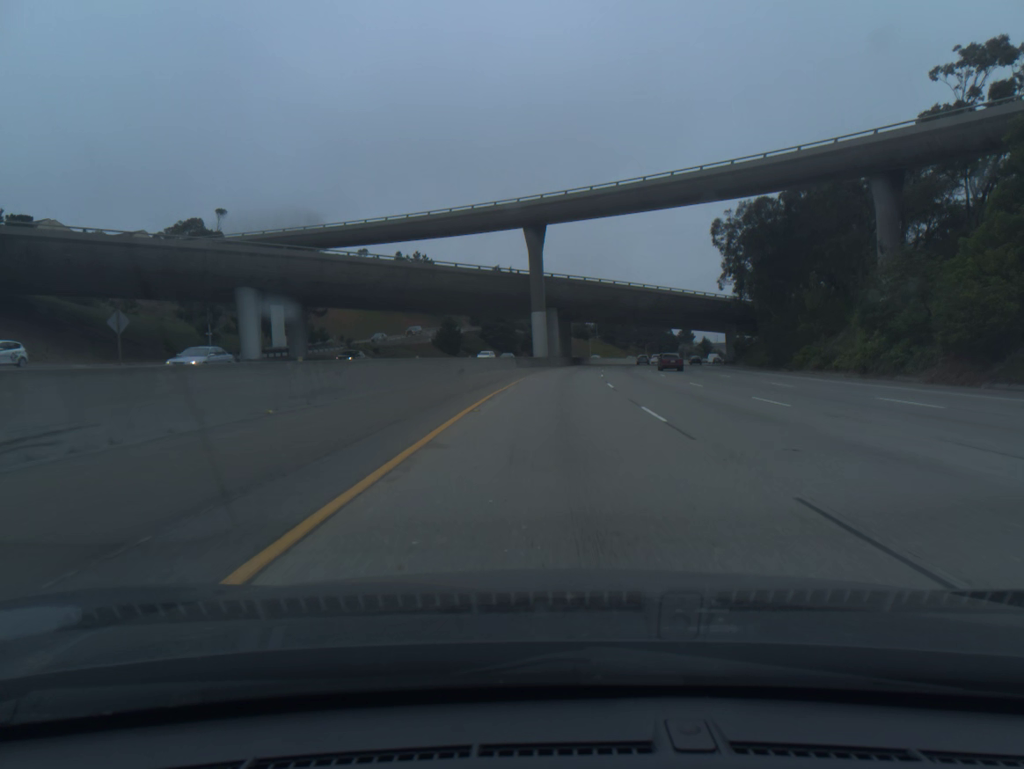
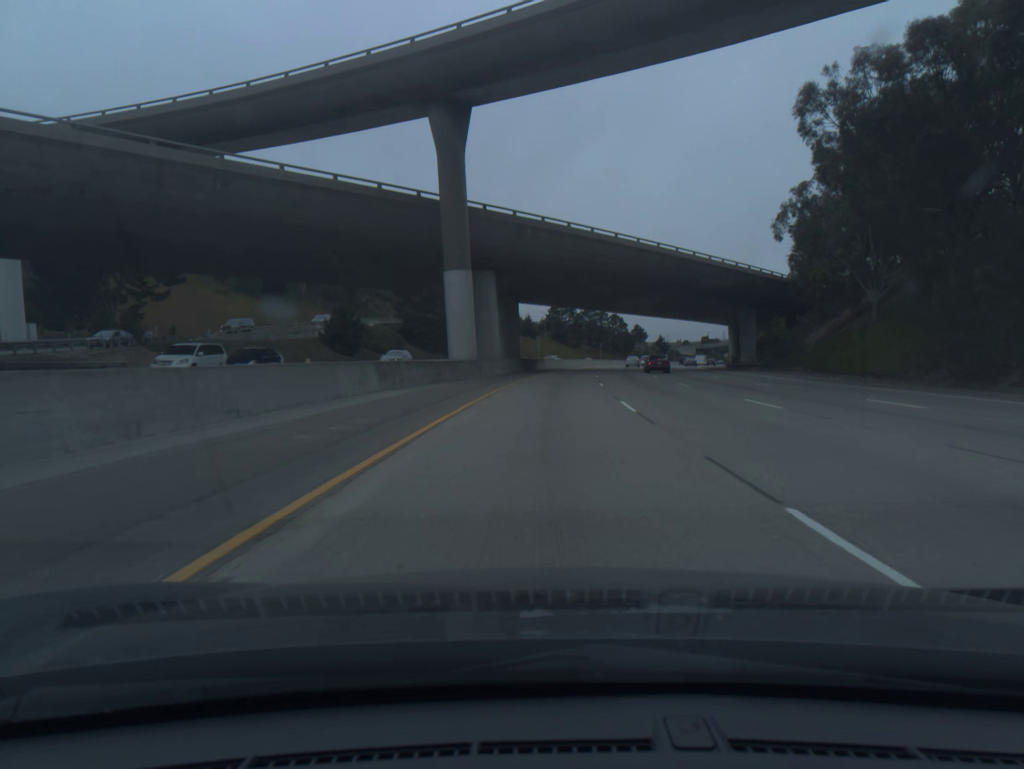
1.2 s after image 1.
(+1.5, +41.2) m; +4°
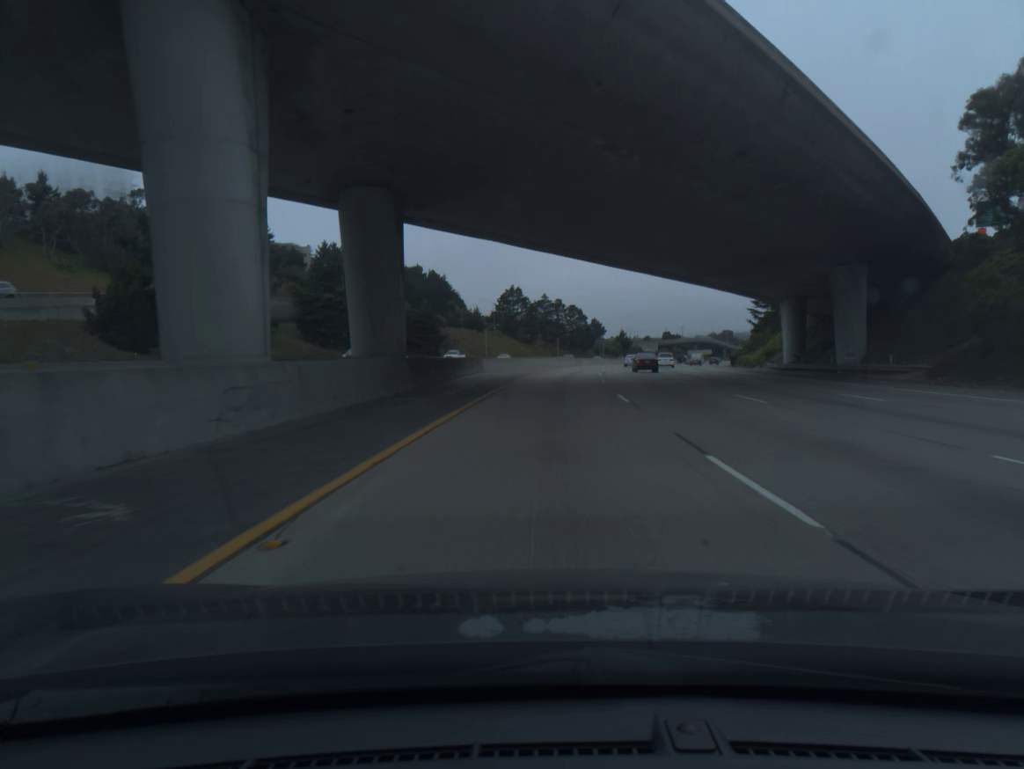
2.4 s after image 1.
(+1.2, +41.2) m; +3°
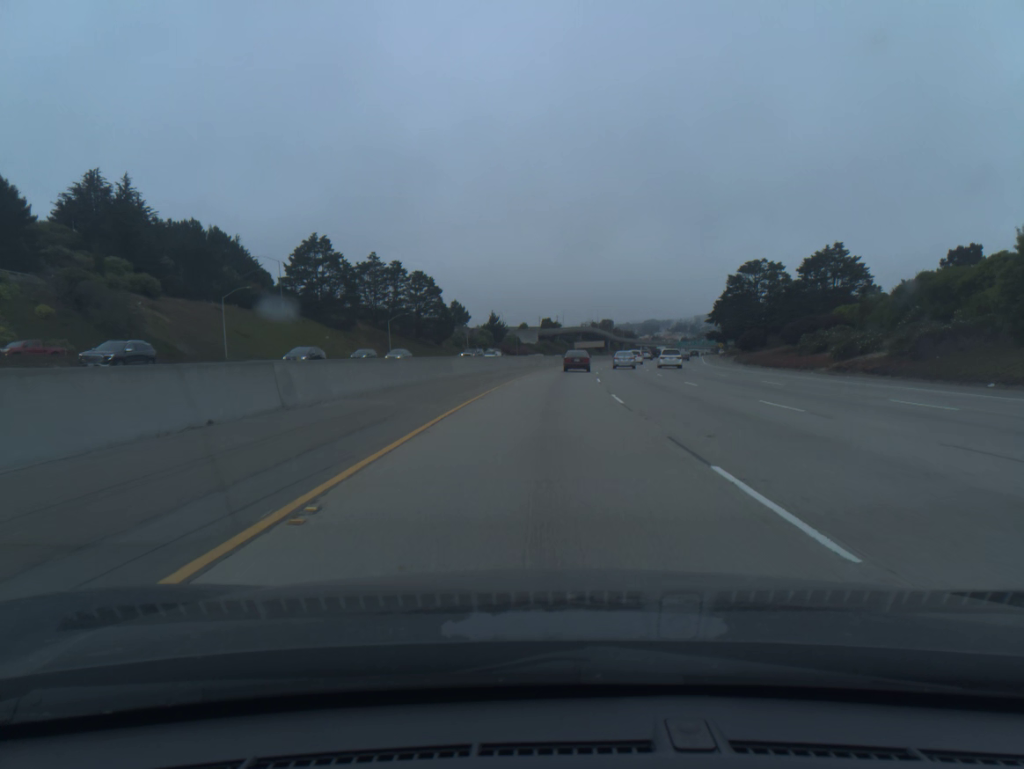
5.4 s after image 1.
(+8.8, +102.7) m; +10°
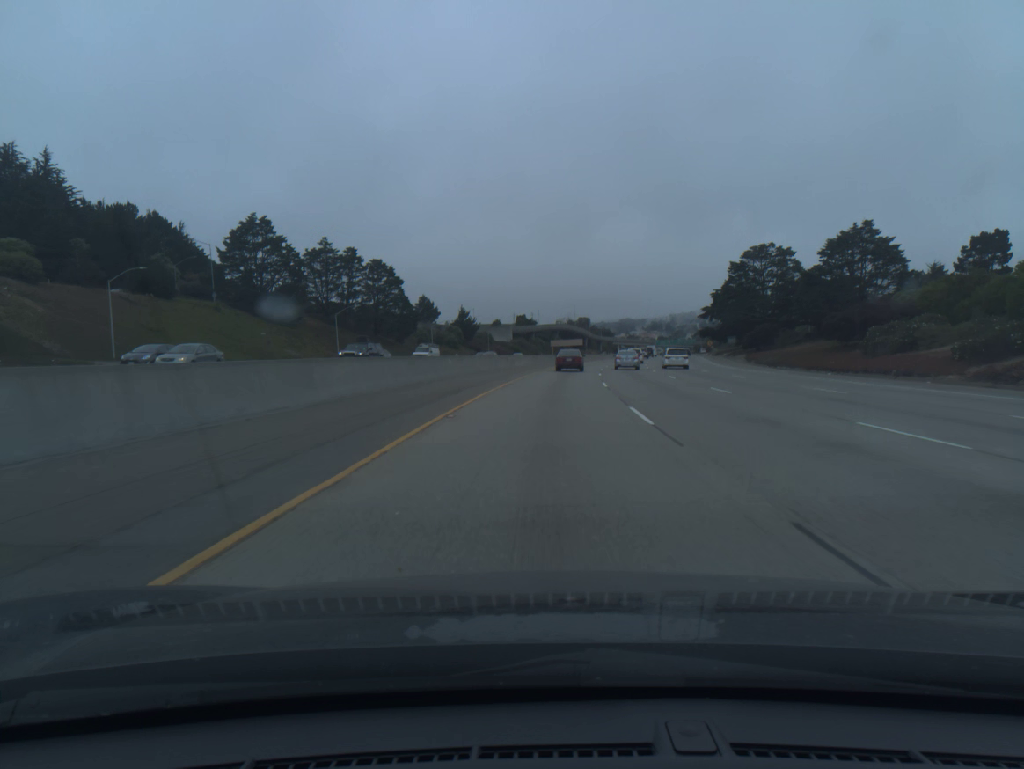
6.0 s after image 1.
(+0.3, +20.6) m; +2°
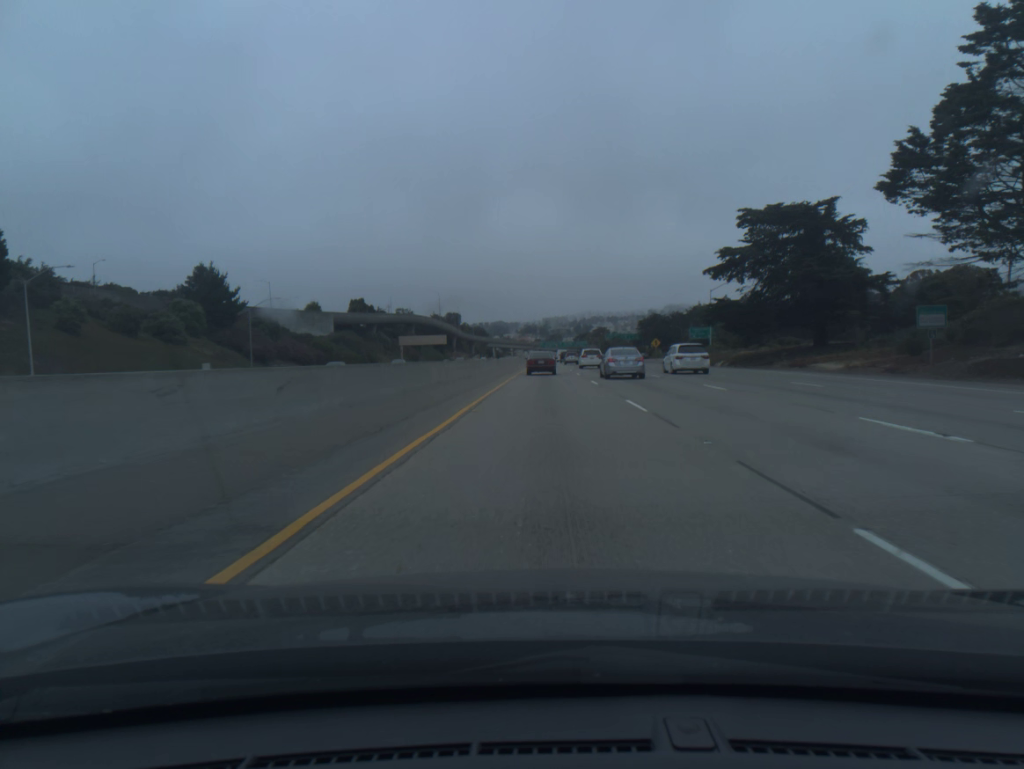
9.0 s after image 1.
(+8.1, +99.7) m; +9°
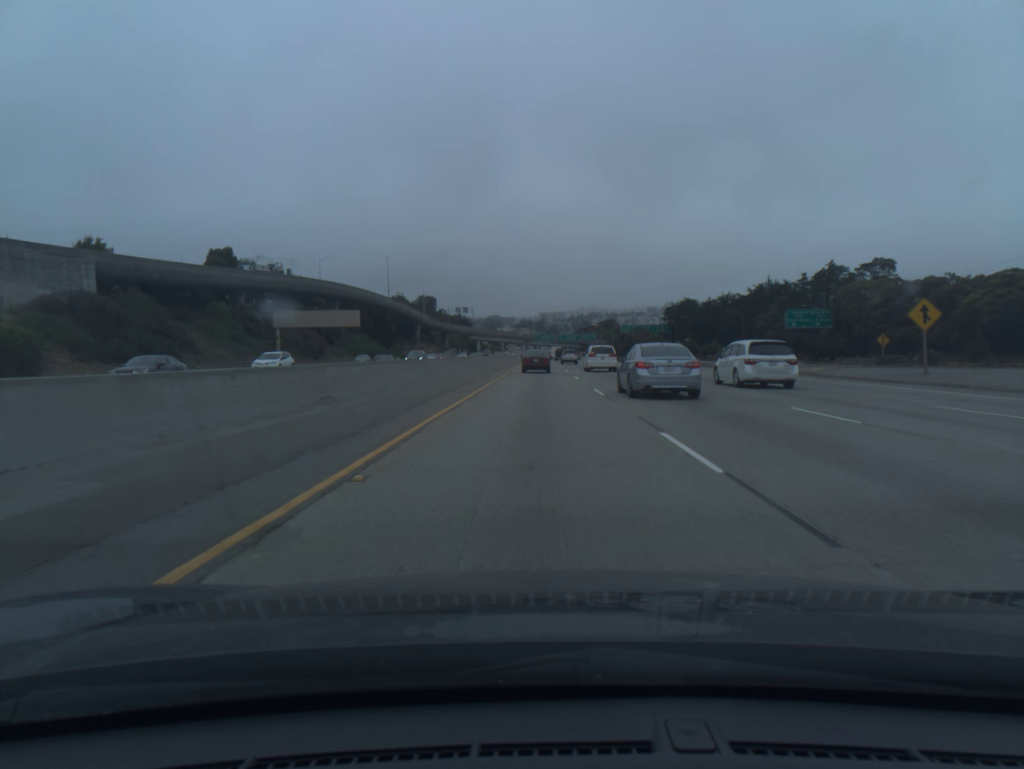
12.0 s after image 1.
(+1.3, +96.6) m; +1°
